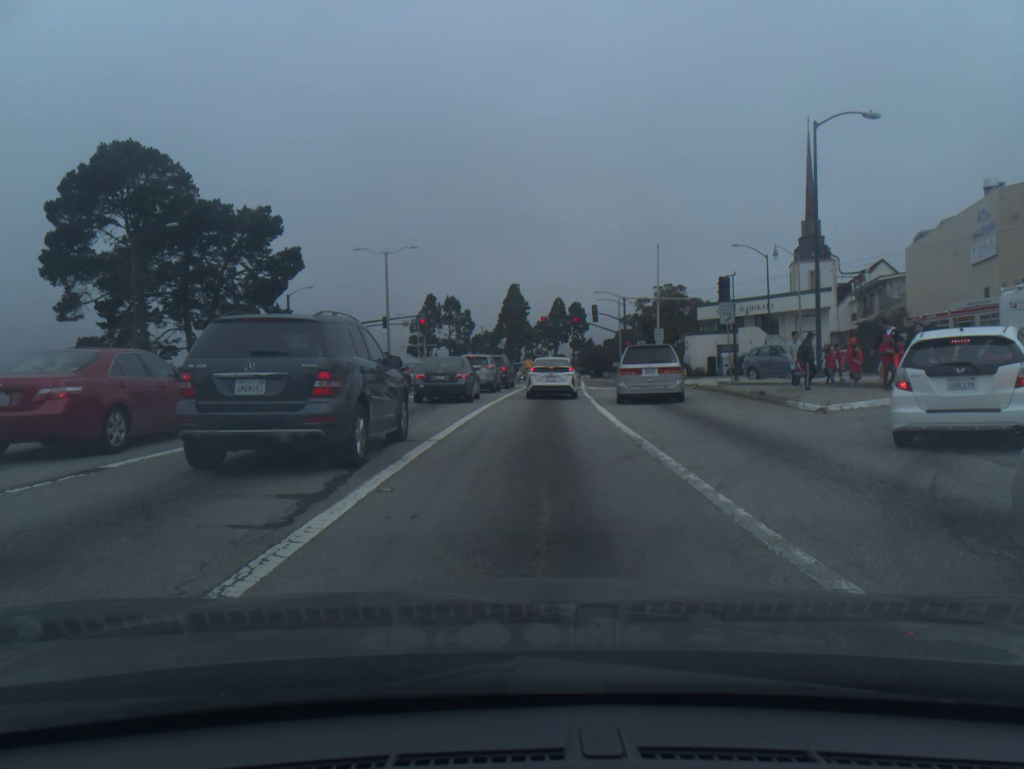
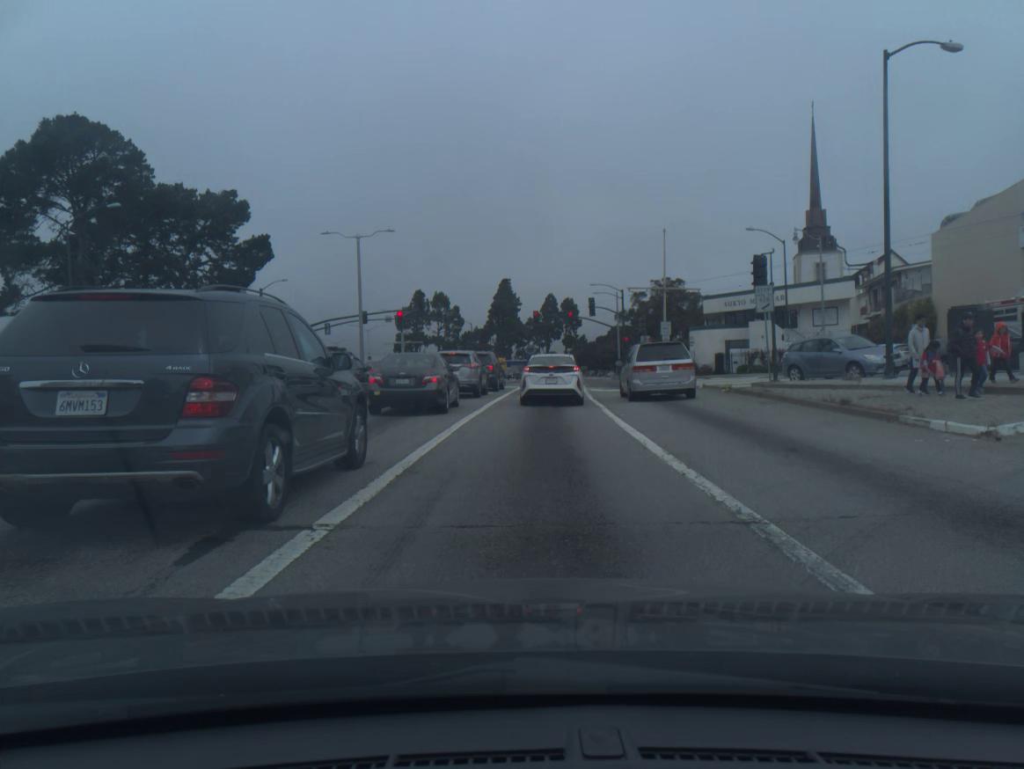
(0.0, +6.3) m; +1°
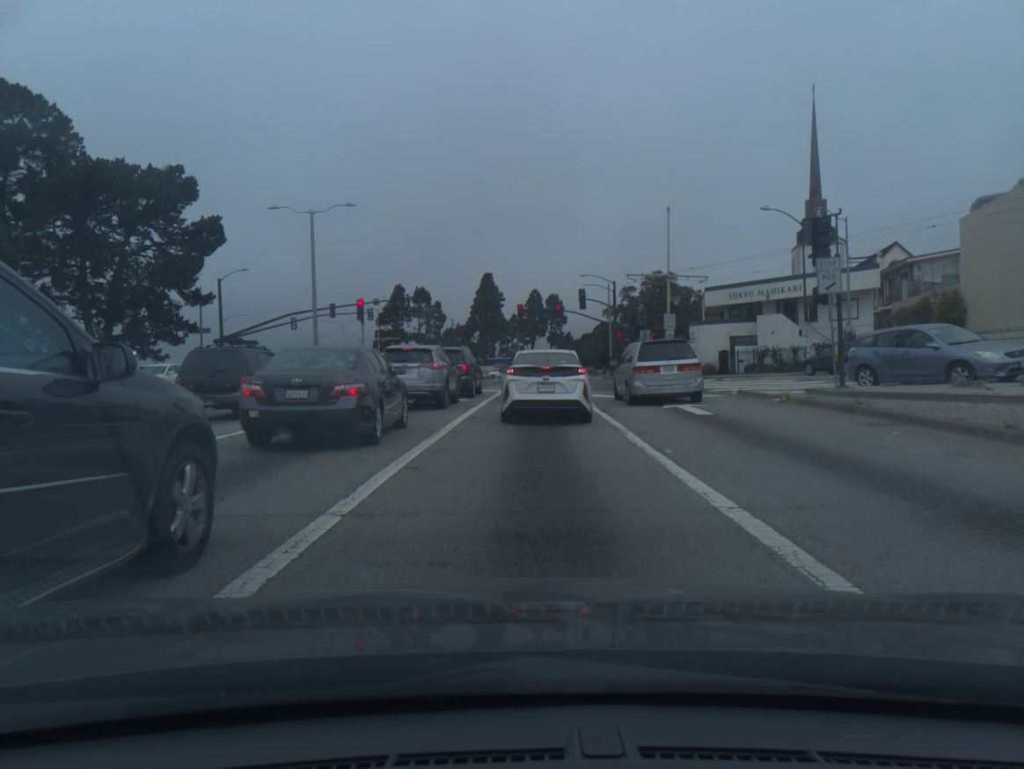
(+0.1, +7.2) m; +1°
